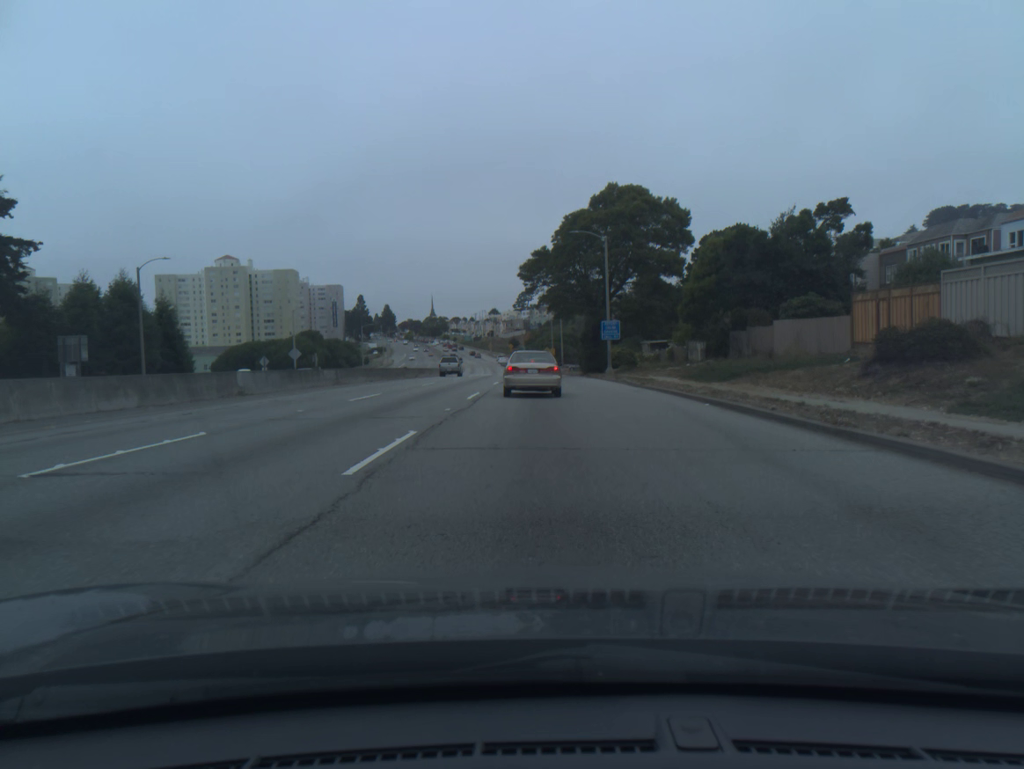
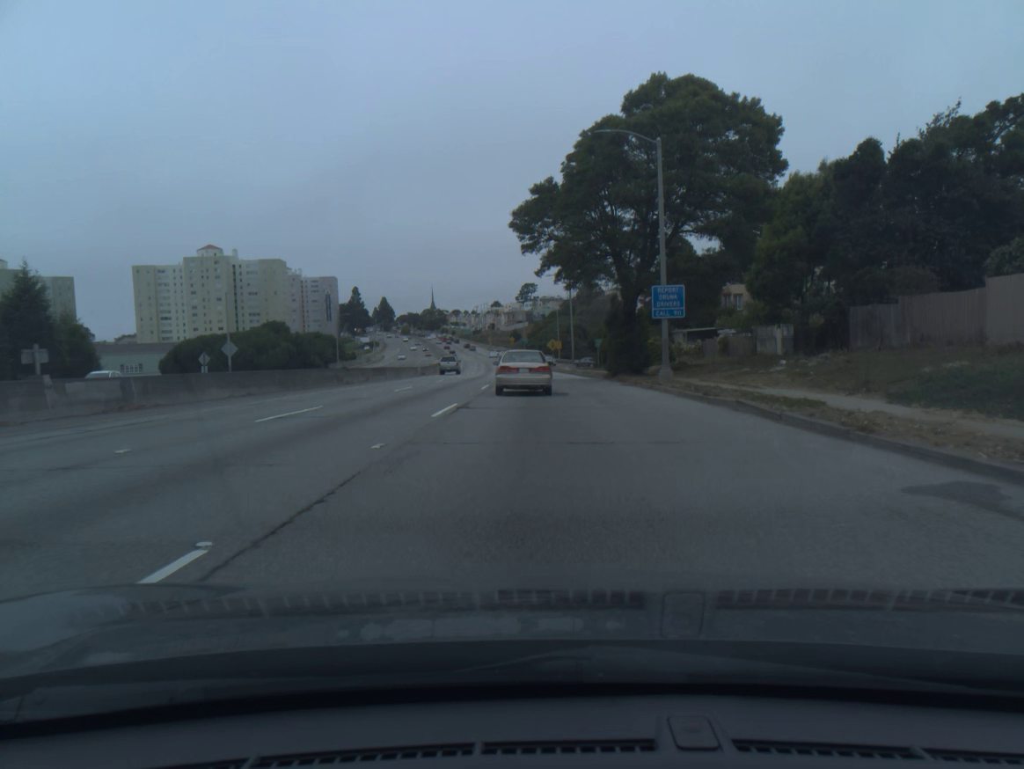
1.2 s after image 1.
(0.0, +22.2) m; 0°
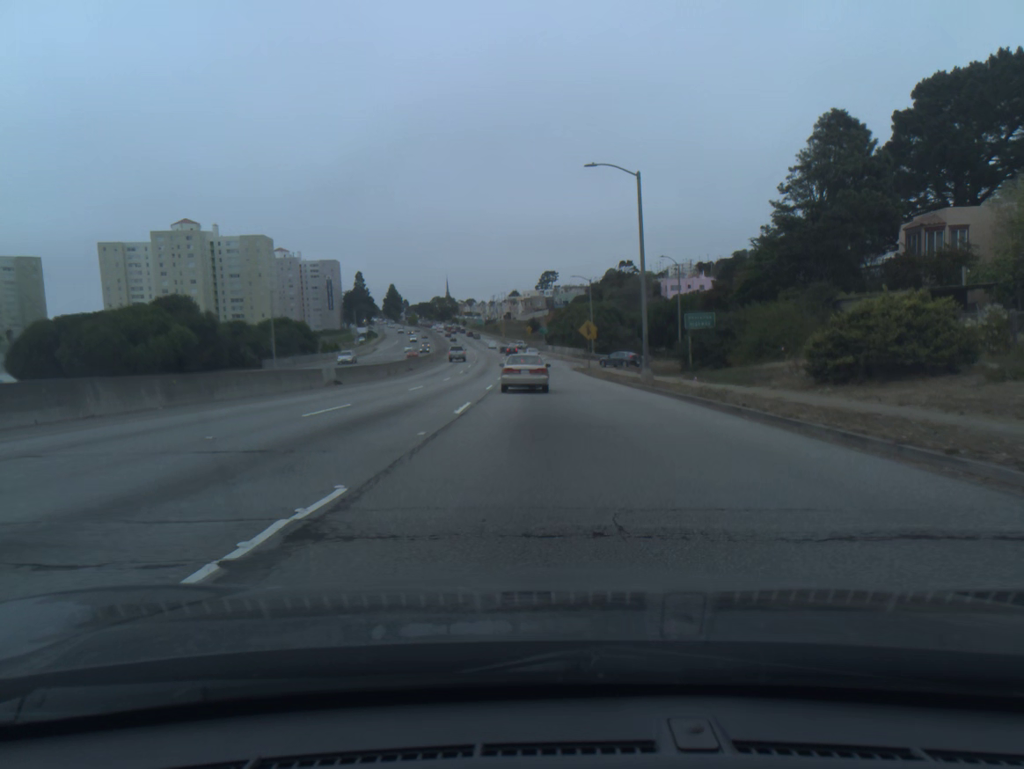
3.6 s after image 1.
(-0.5, +42.0) m; -1°
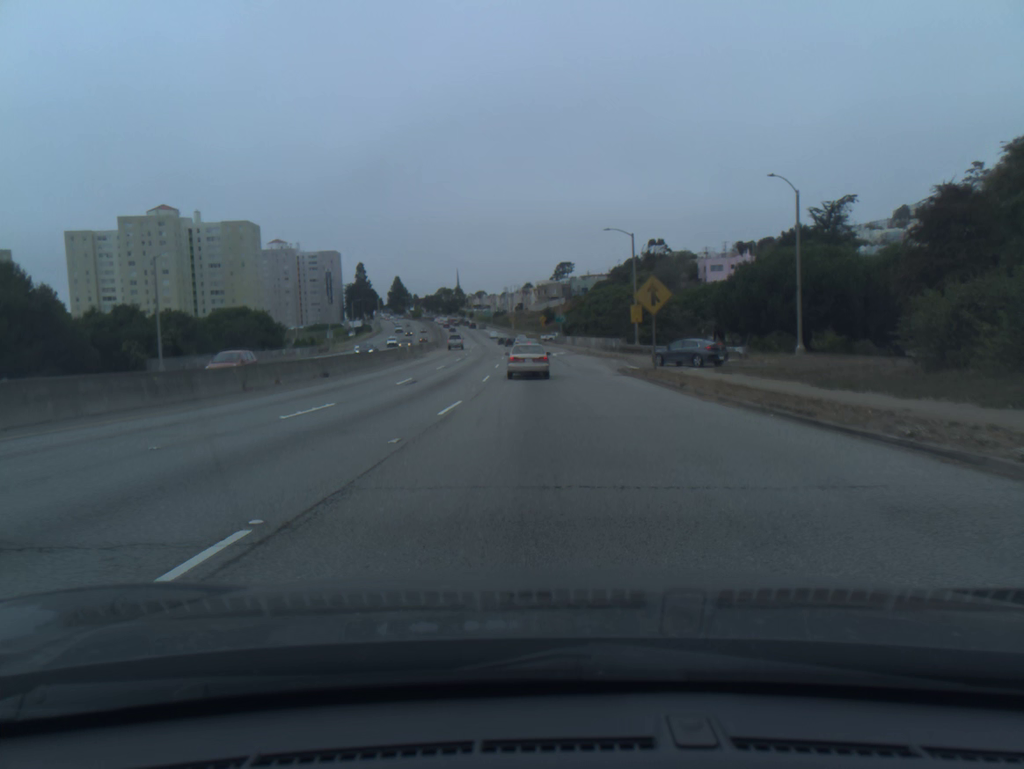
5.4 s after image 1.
(-0.2, +31.4) m; -1°
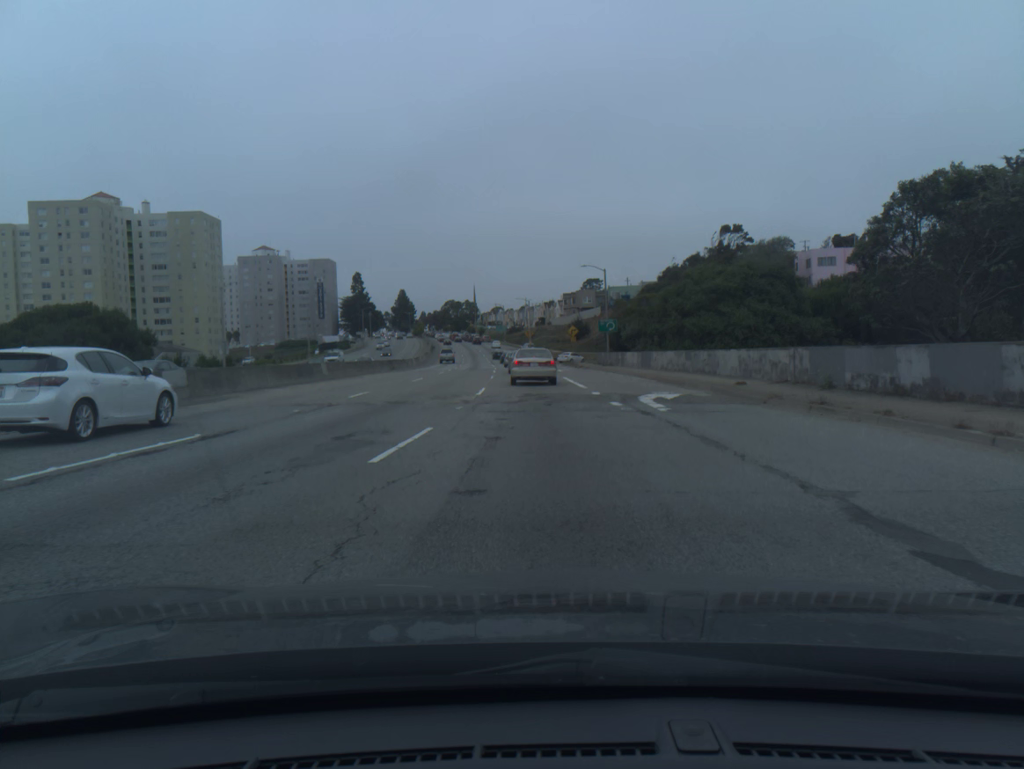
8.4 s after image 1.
(-0.9, +52.1) m; -2°
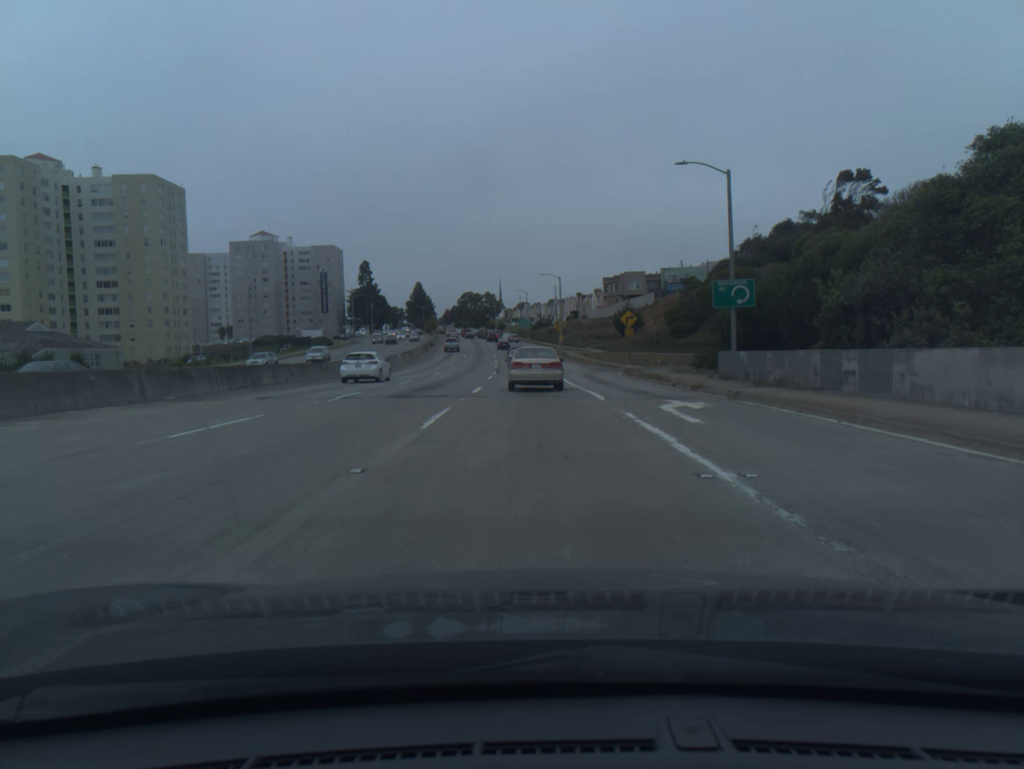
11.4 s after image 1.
(-0.7, +41.5) m; -2°
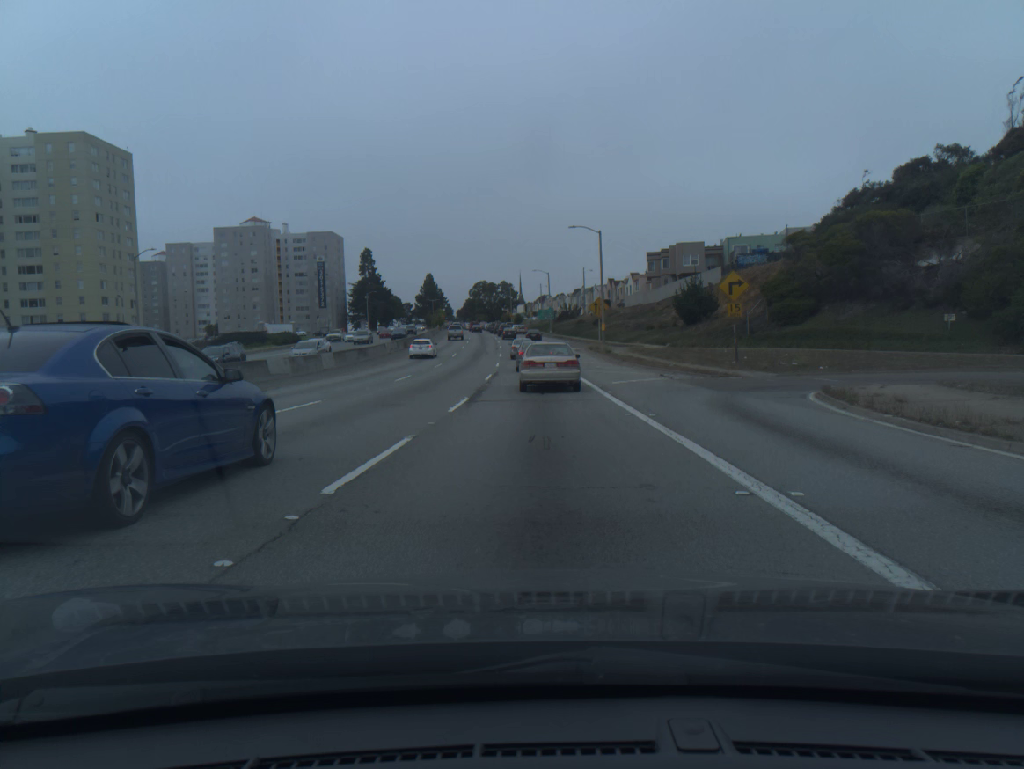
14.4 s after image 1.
(-0.6, +32.4) m; -2°
